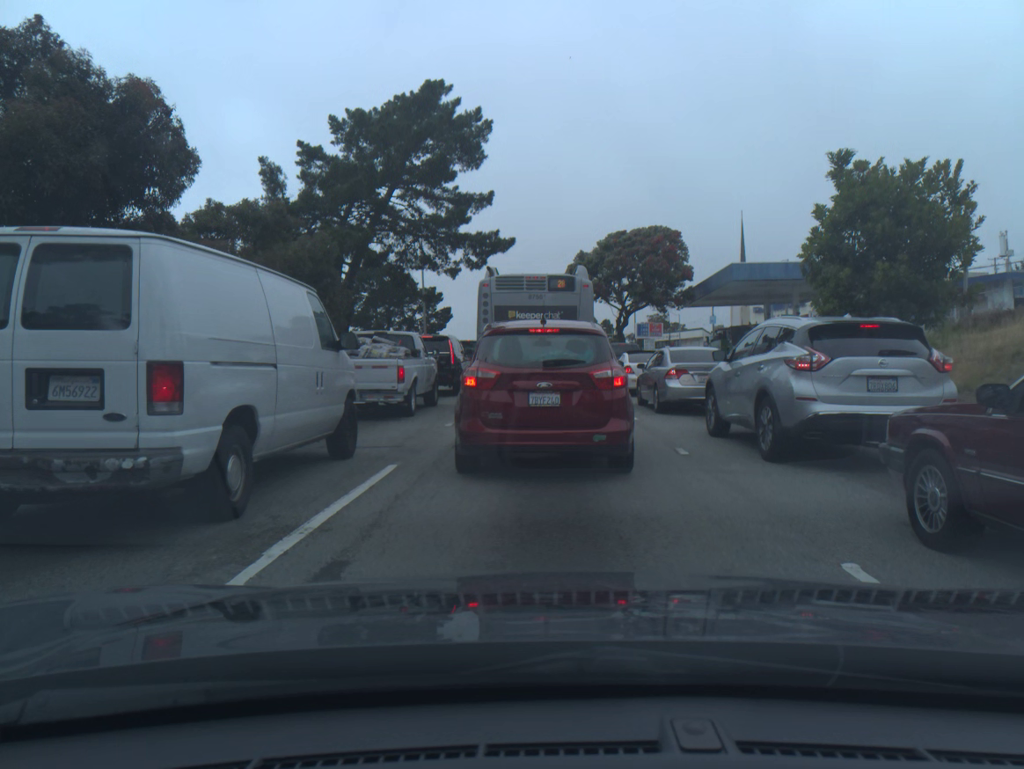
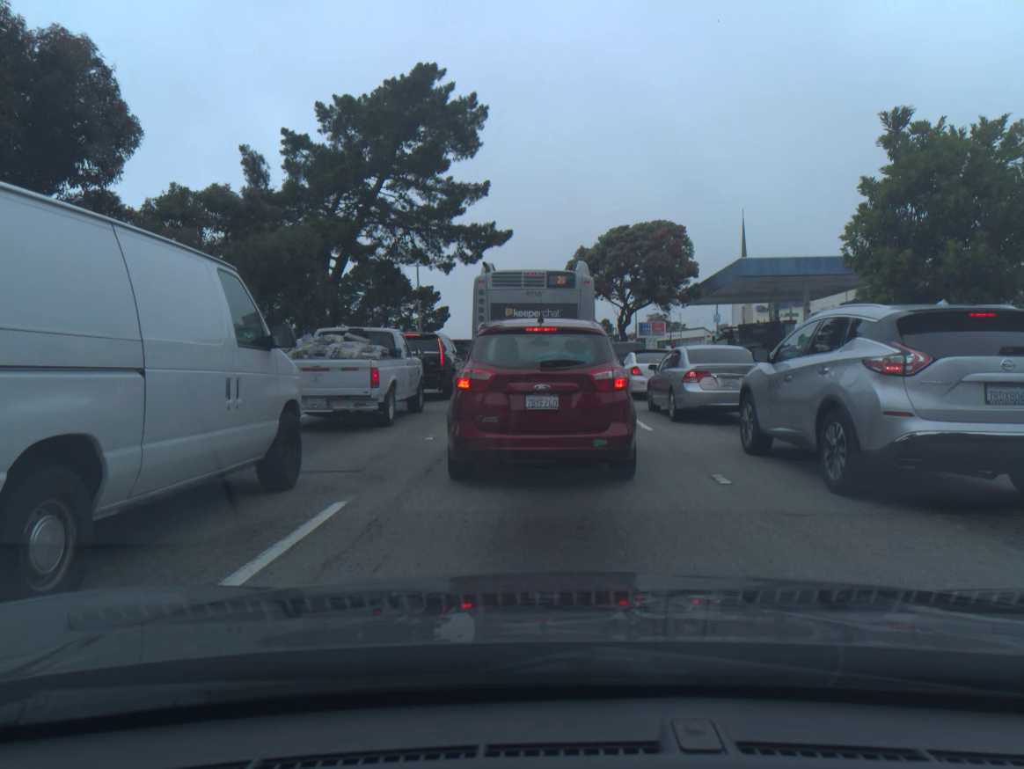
(0.0, +2.1) m; 0°
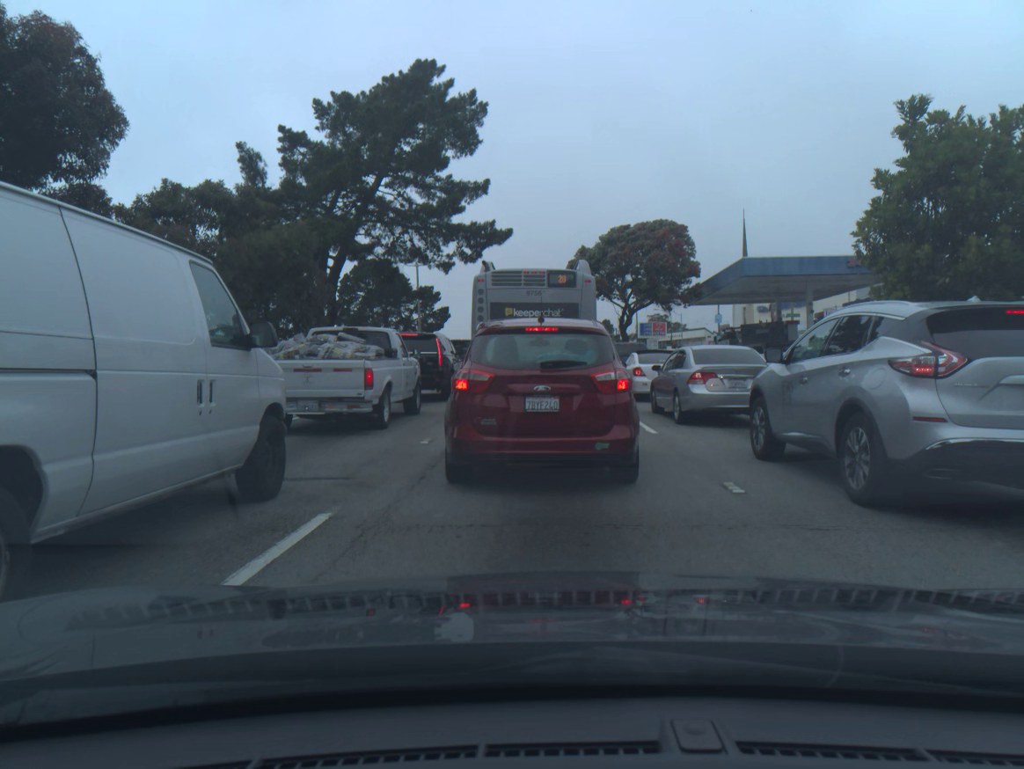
(0.0, +0.5) m; 0°
